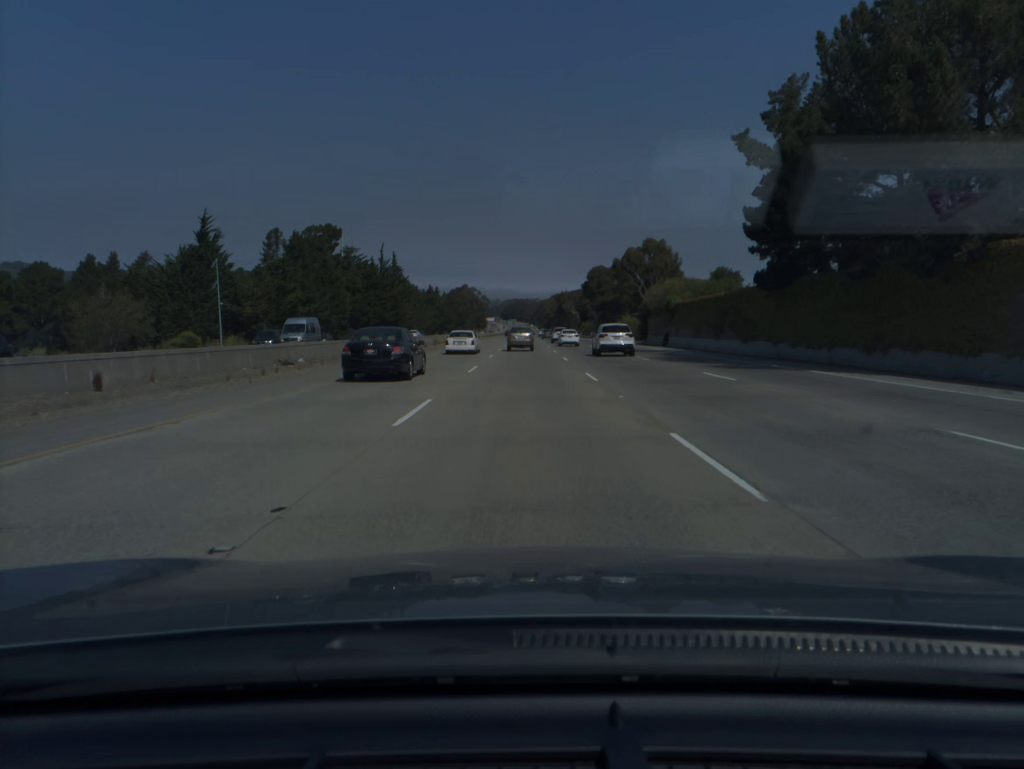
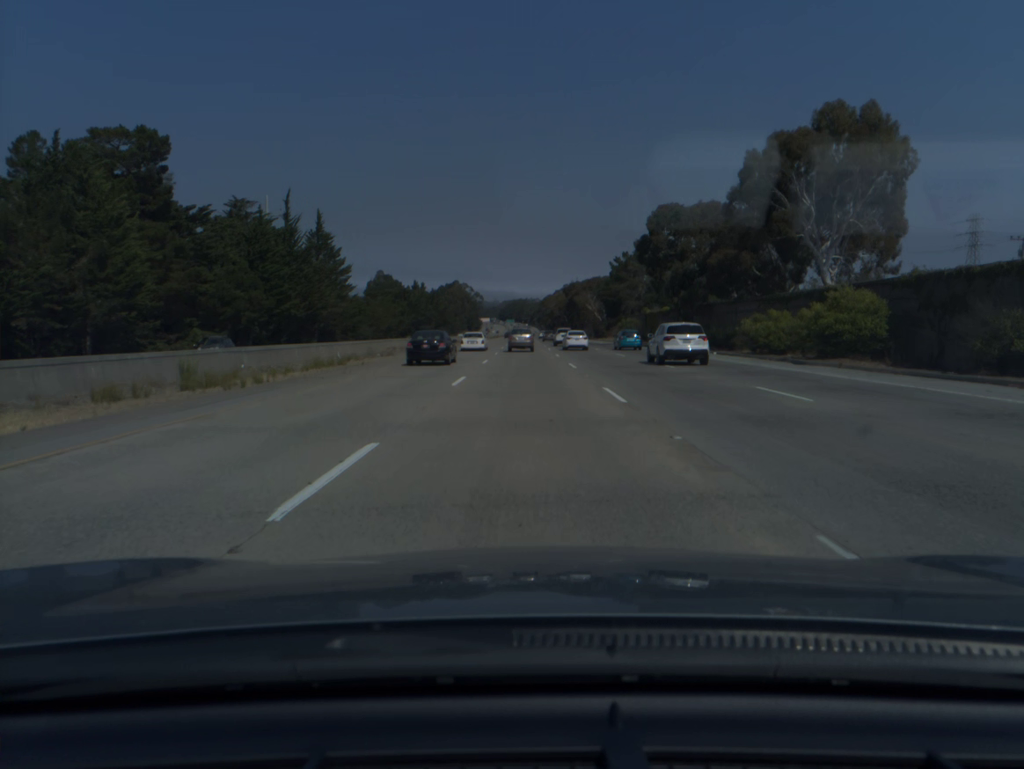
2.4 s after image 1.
(0.0, +79.1) m; 0°
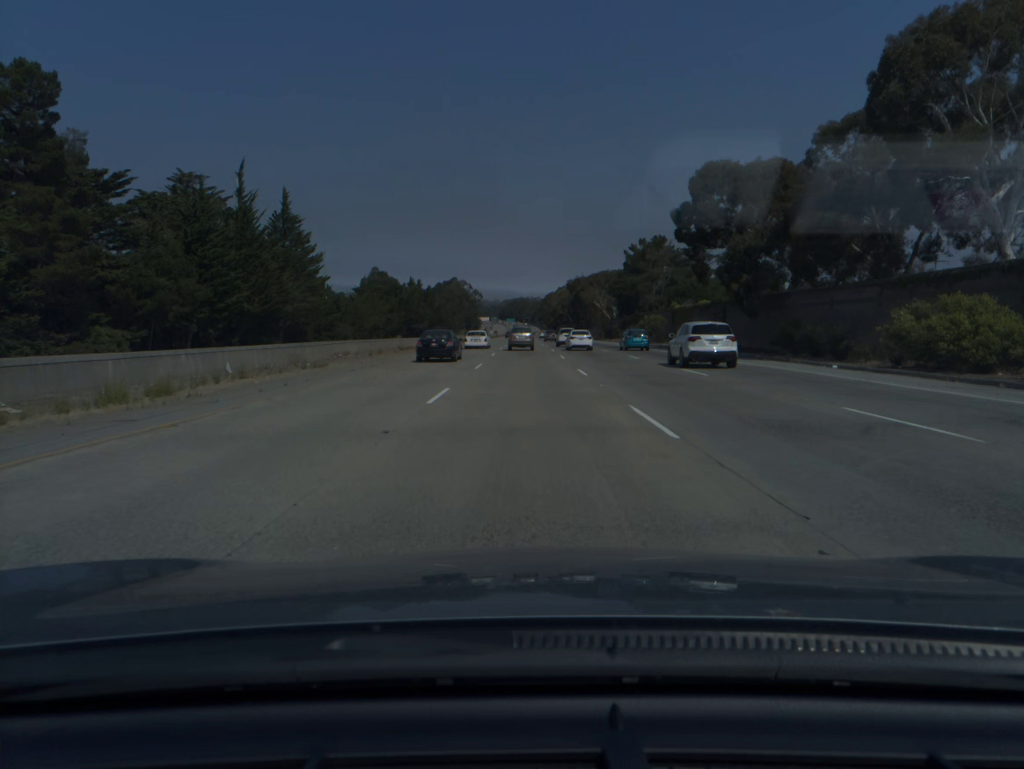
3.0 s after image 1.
(0.0, +19.8) m; 0°
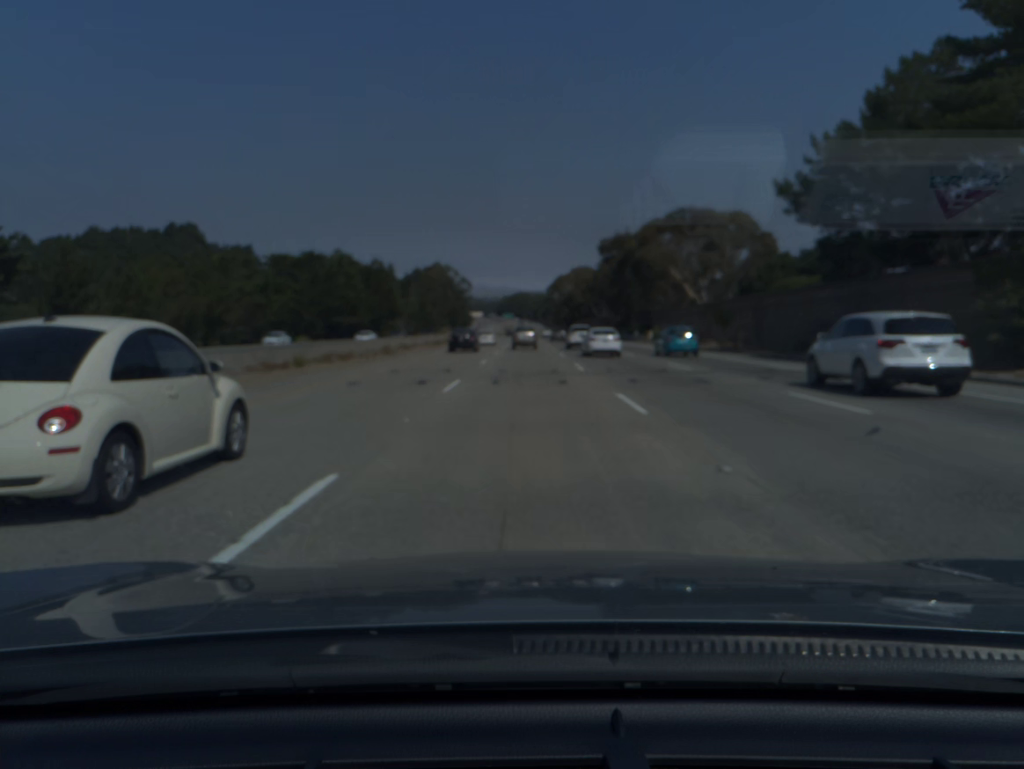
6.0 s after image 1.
(-0.1, +99.1) m; 0°
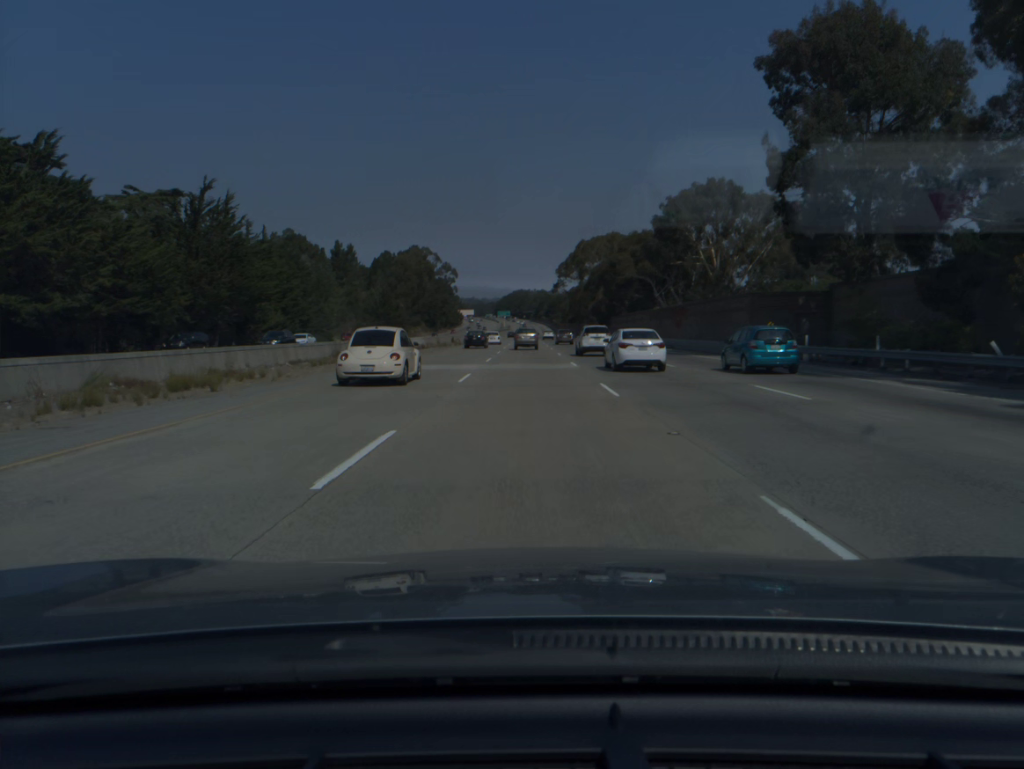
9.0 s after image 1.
(0.0, +99.0) m; 0°
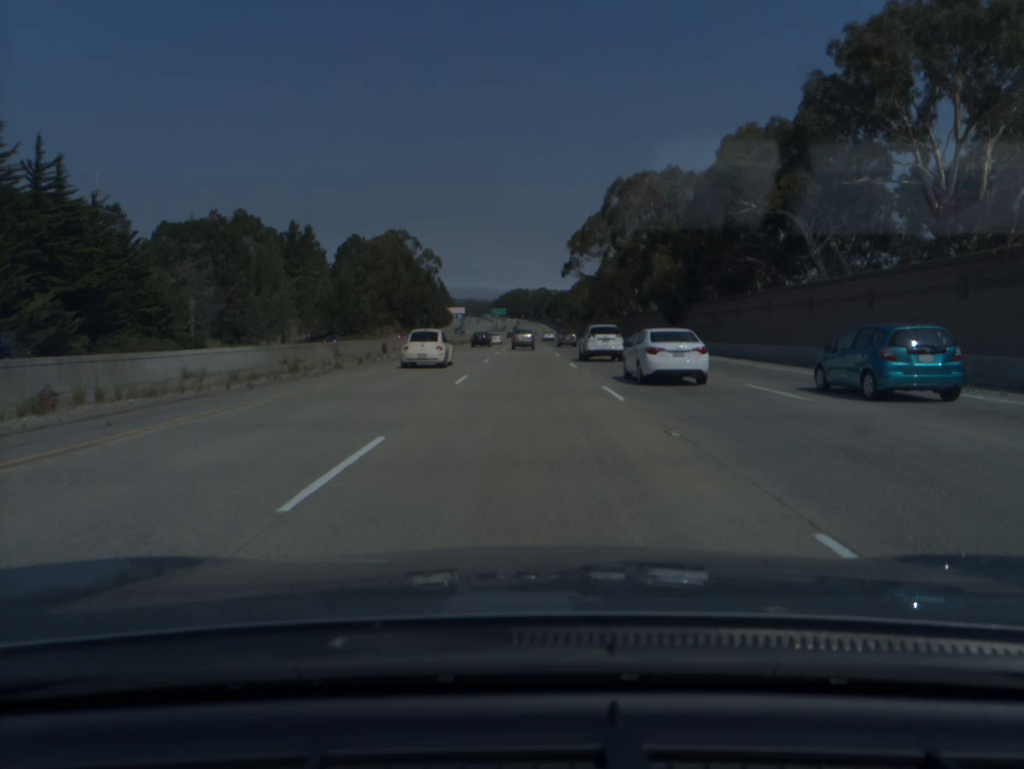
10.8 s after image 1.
(+0.1, +59.2) m; 0°
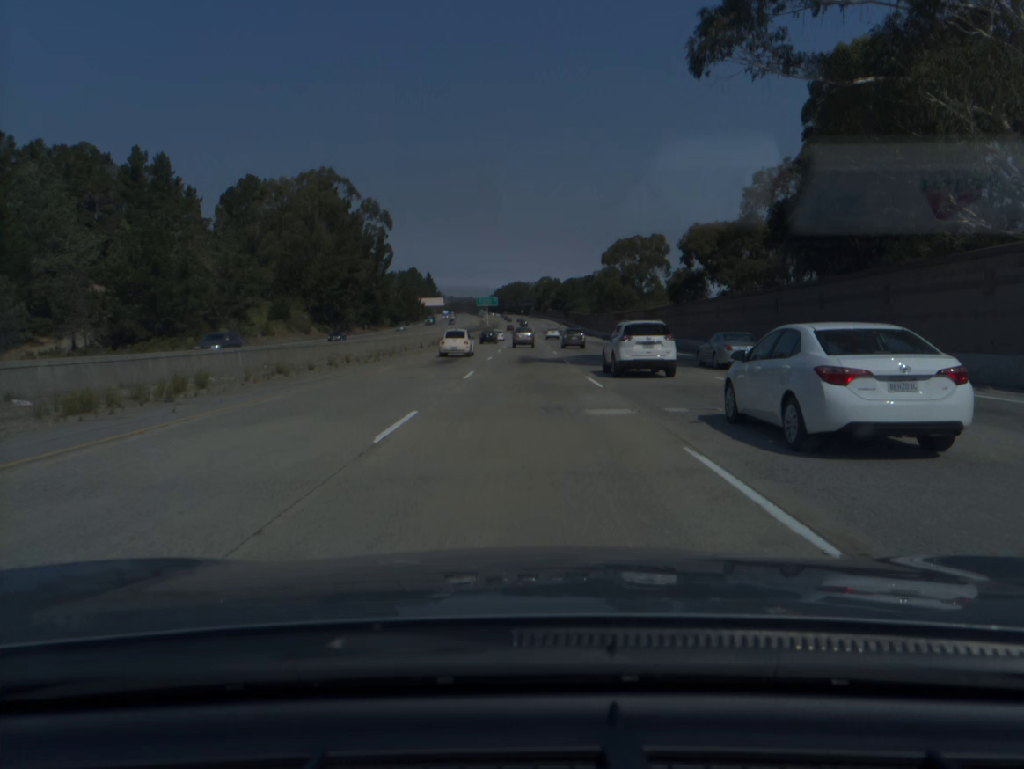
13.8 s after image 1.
(+0.1, +98.9) m; 0°
